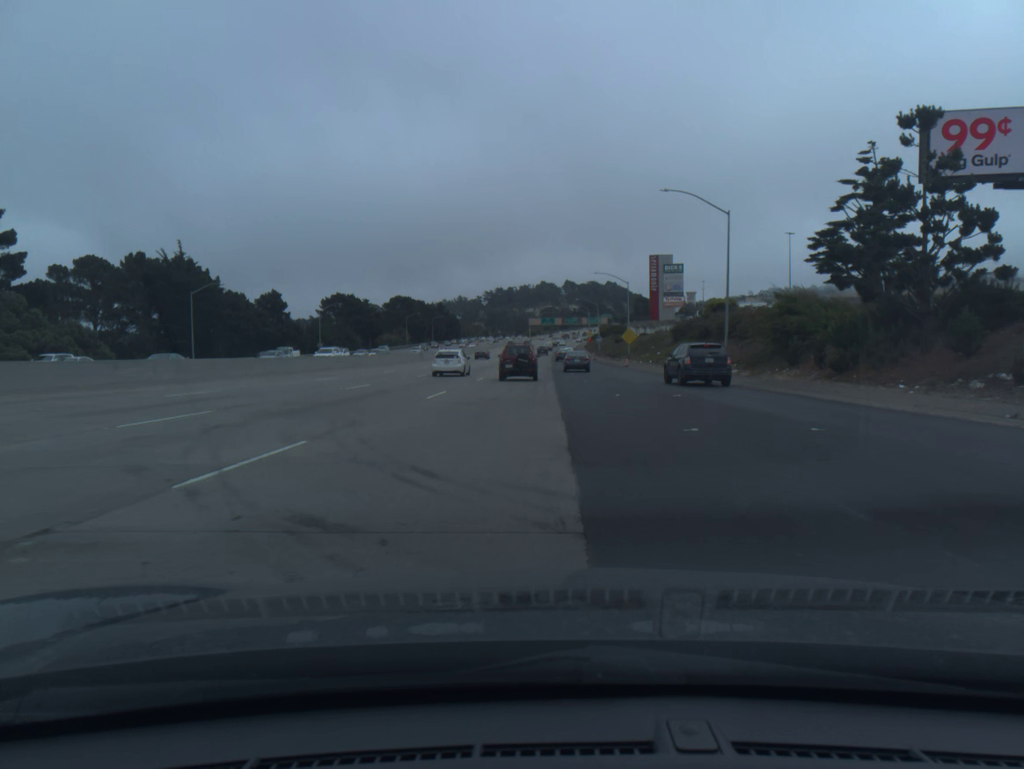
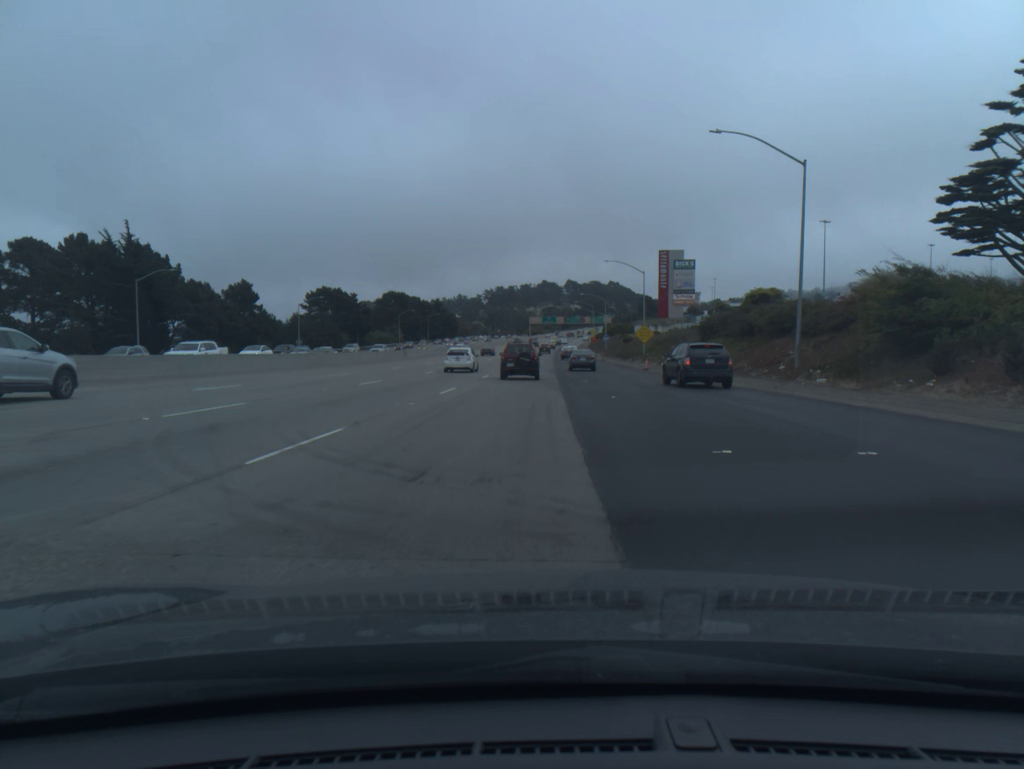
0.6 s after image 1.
(0.0, +13.3) m; 0°
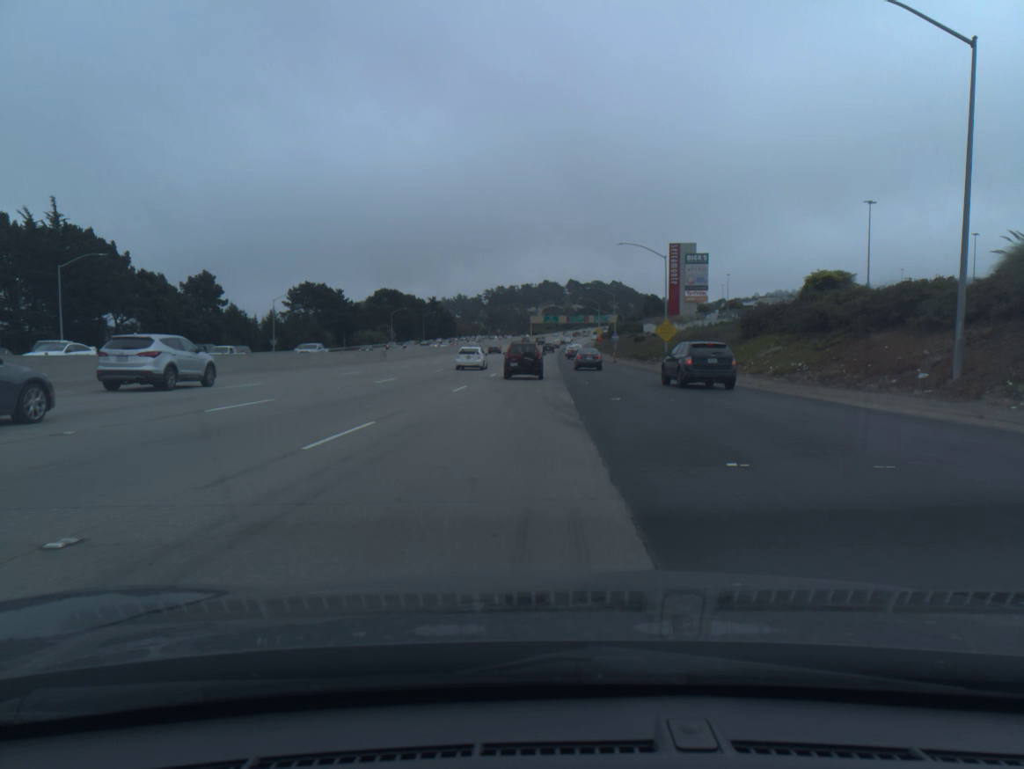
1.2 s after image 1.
(0.0, +13.3) m; 0°
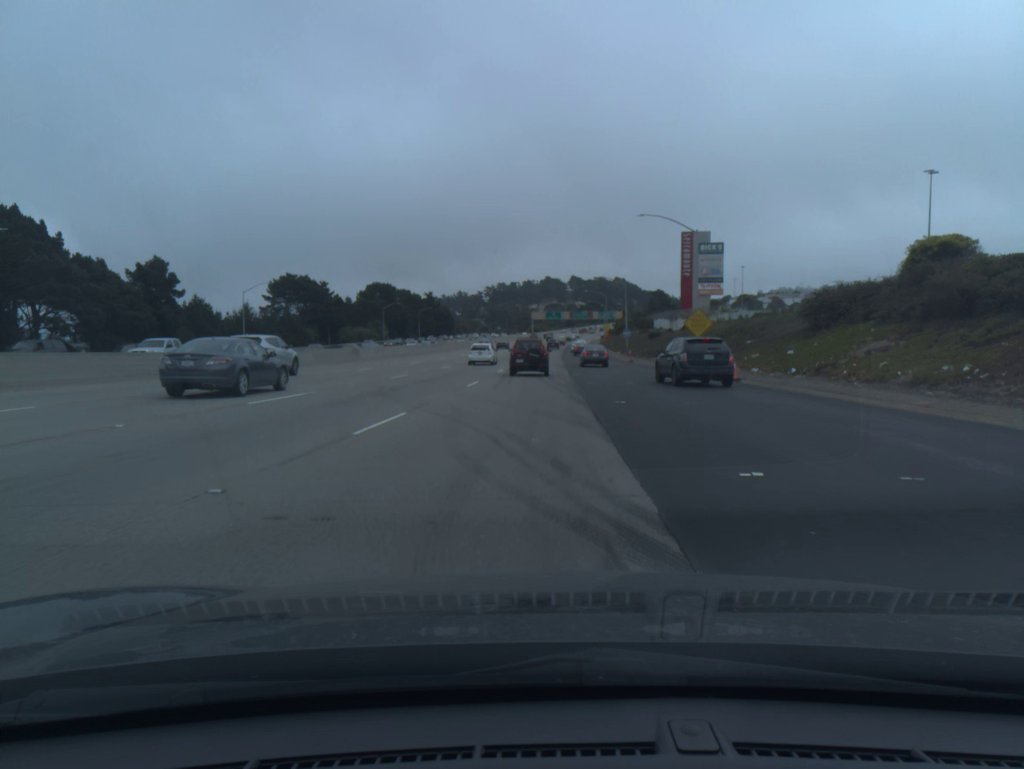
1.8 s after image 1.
(0.0, +13.1) m; 0°
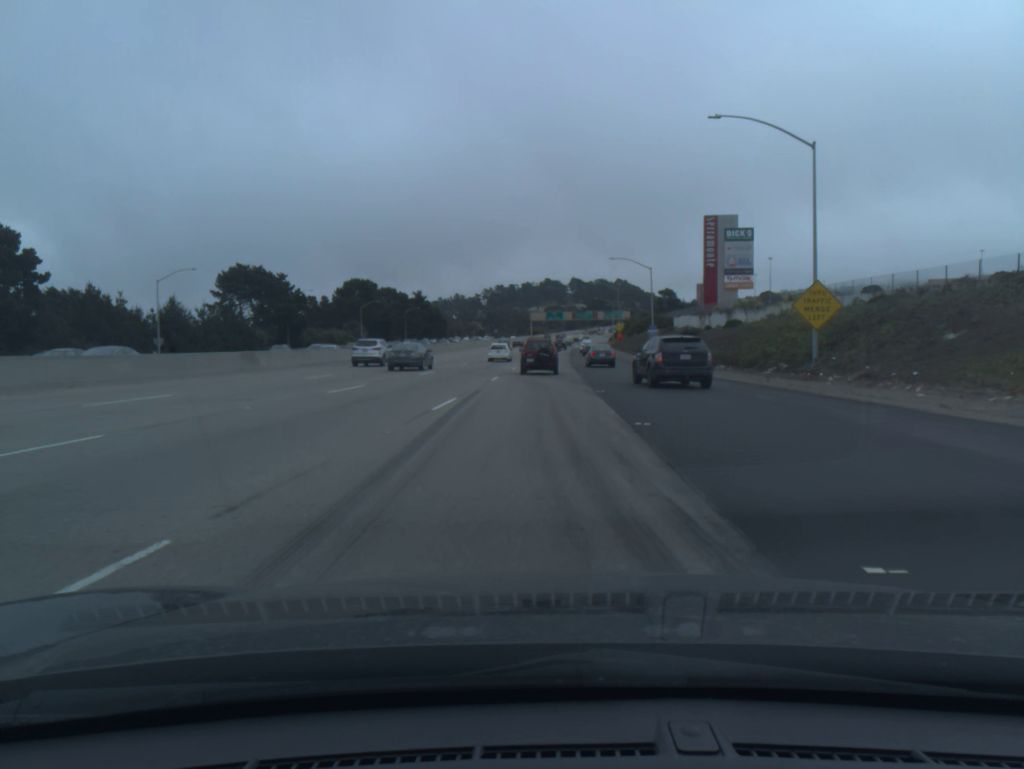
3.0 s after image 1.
(0.0, +24.7) m; 0°
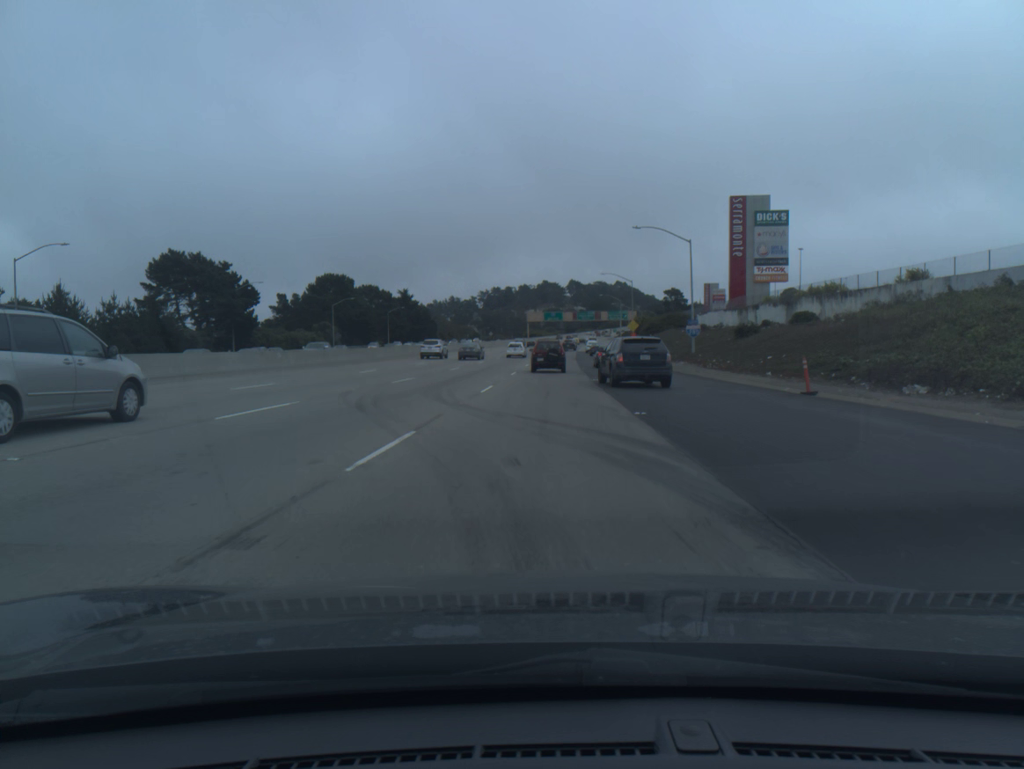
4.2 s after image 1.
(0.0, +22.5) m; 0°
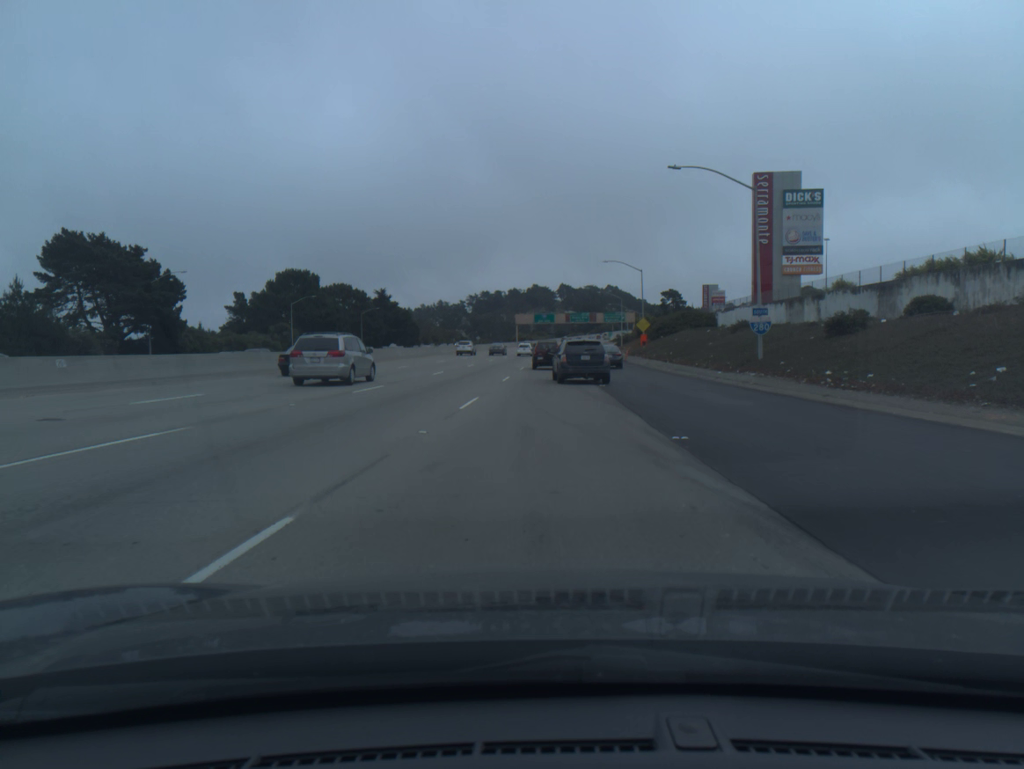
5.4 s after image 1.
(+0.1, +20.6) m; +1°
